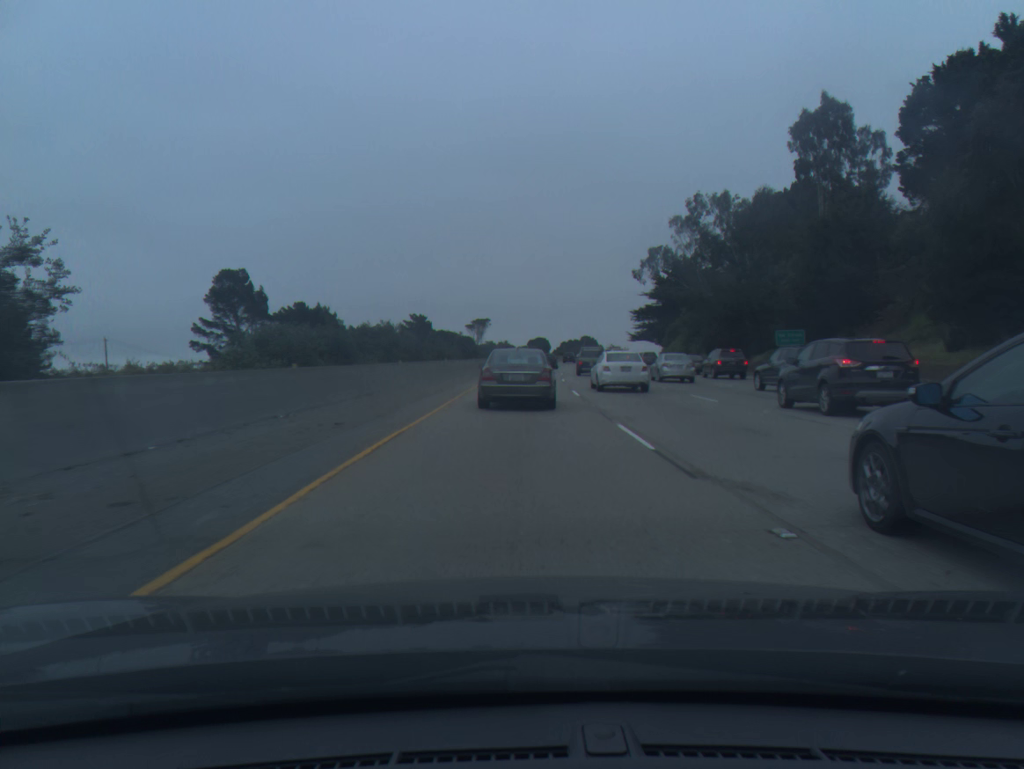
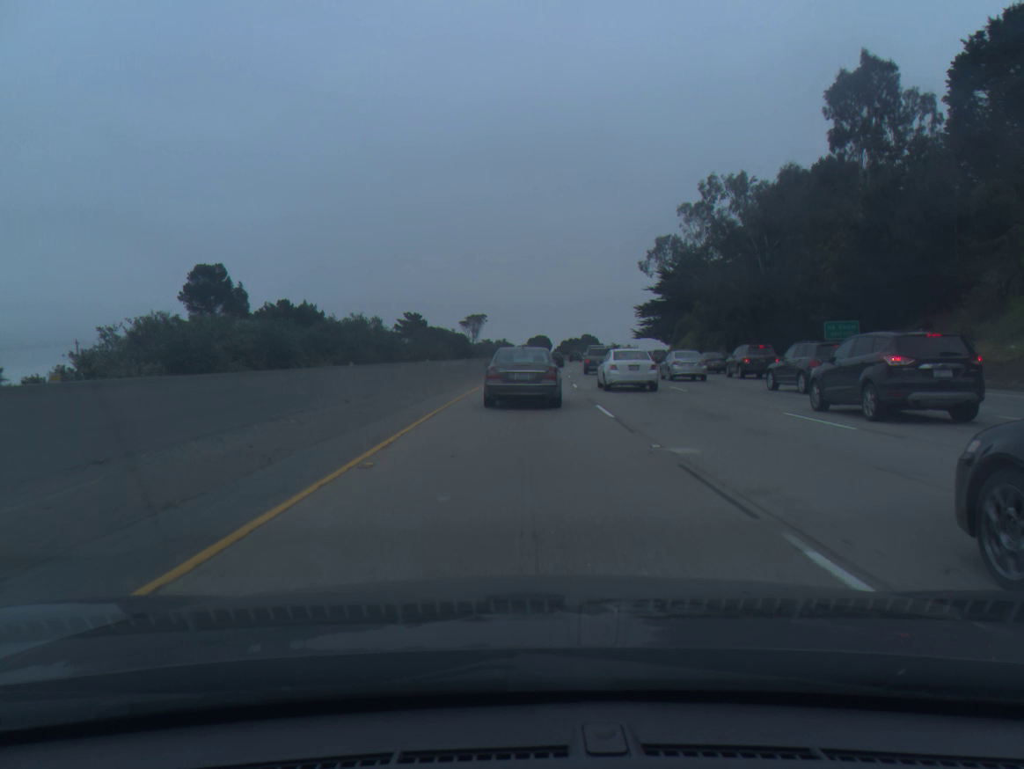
(0.0, +9.4) m; 0°
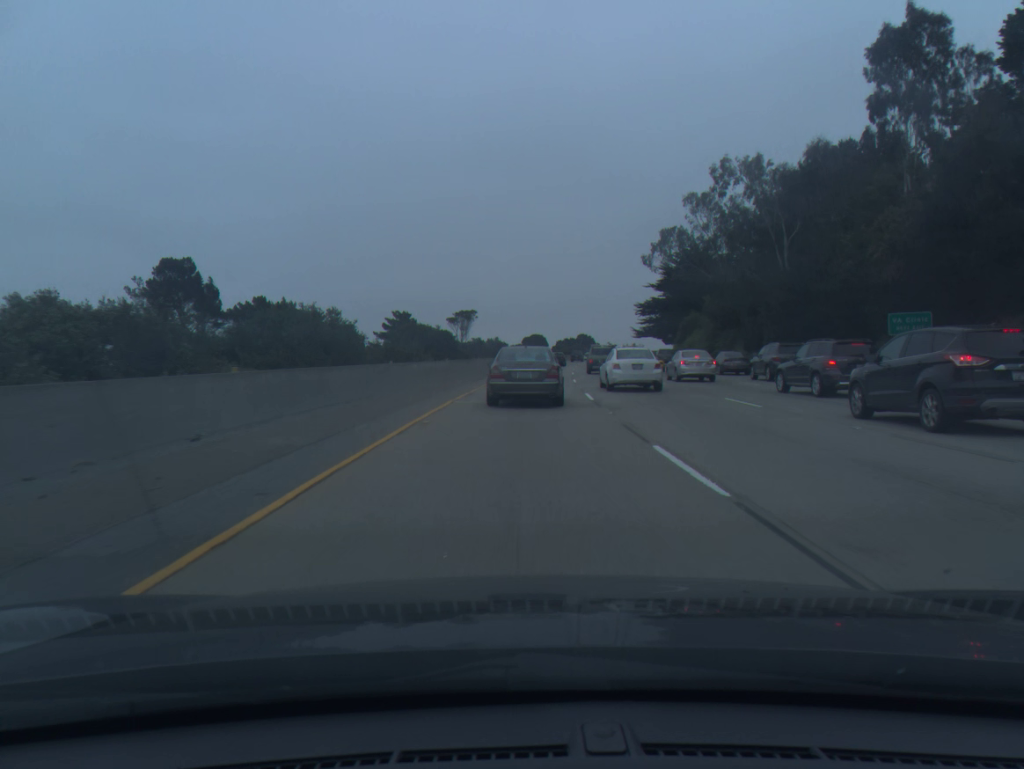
(0.0, +9.2) m; 0°
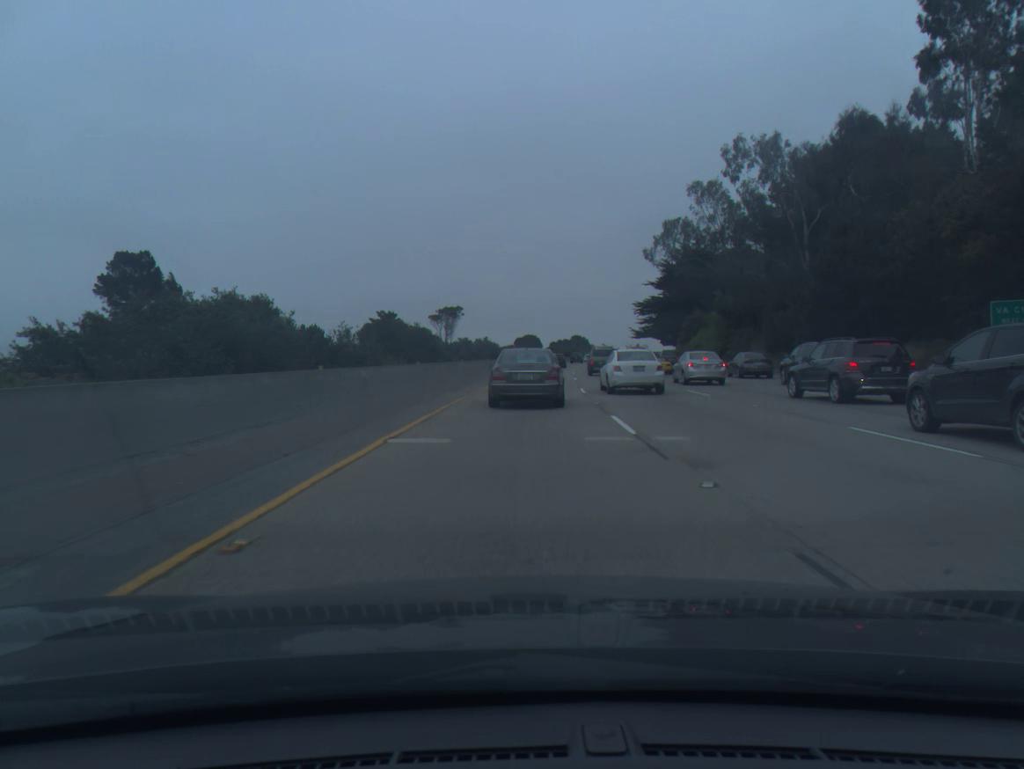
(0.0, +9.0) m; +1°
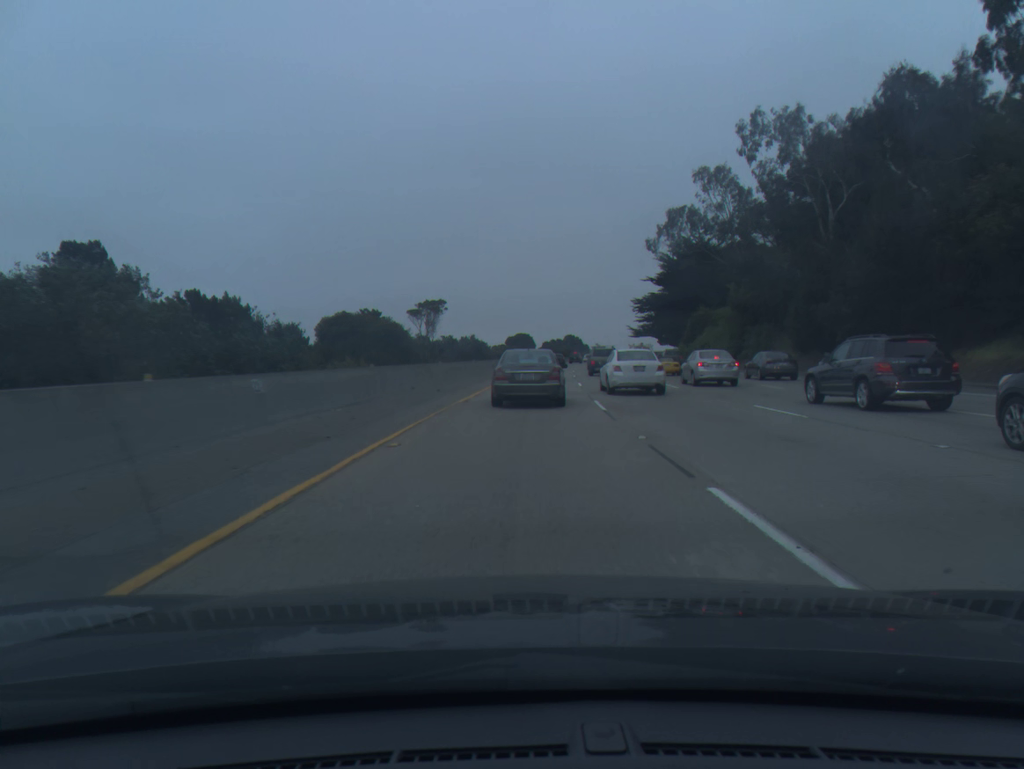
(0.0, +8.8) m; 0°
